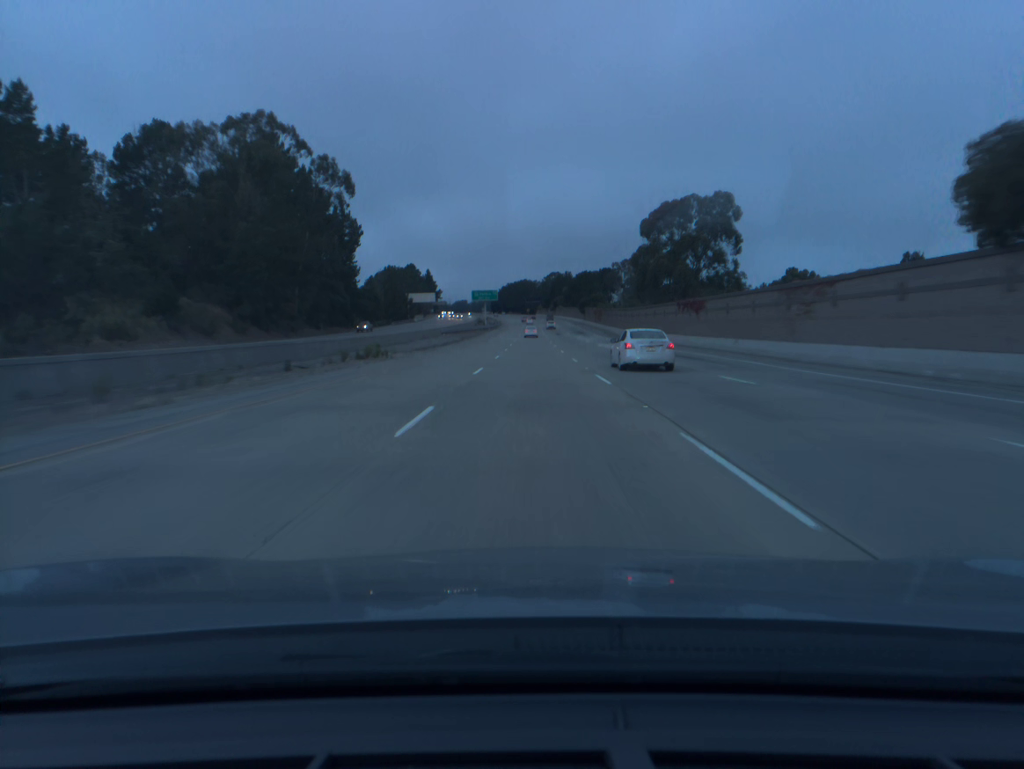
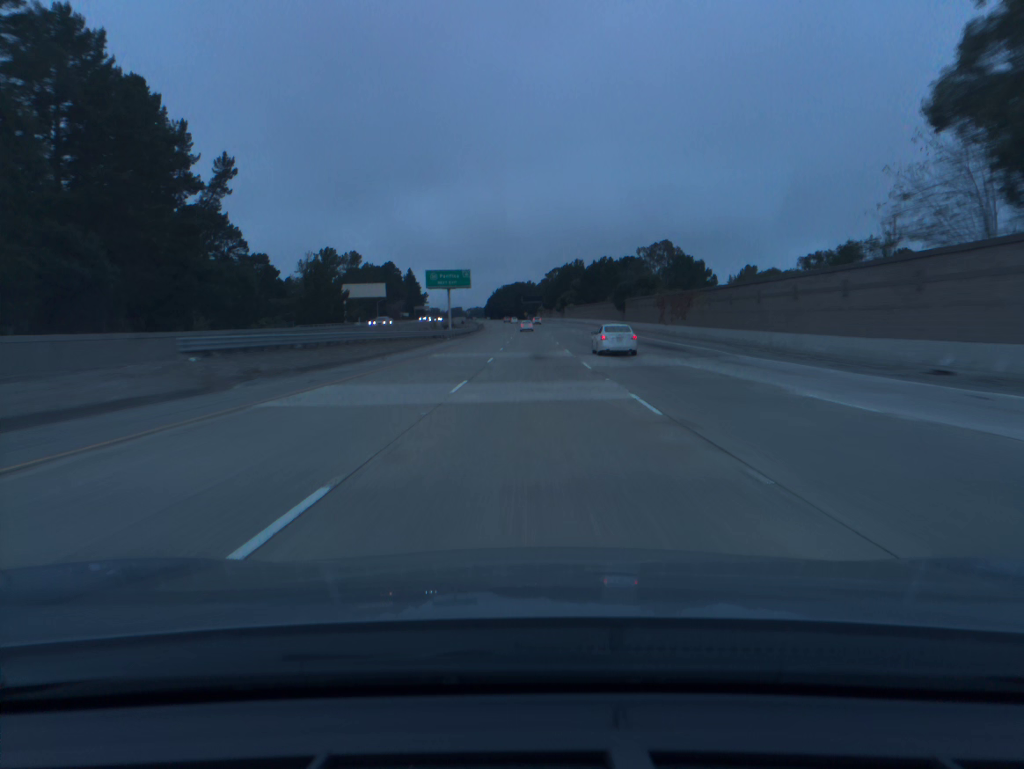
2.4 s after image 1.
(0.0, +80.3) m; 0°
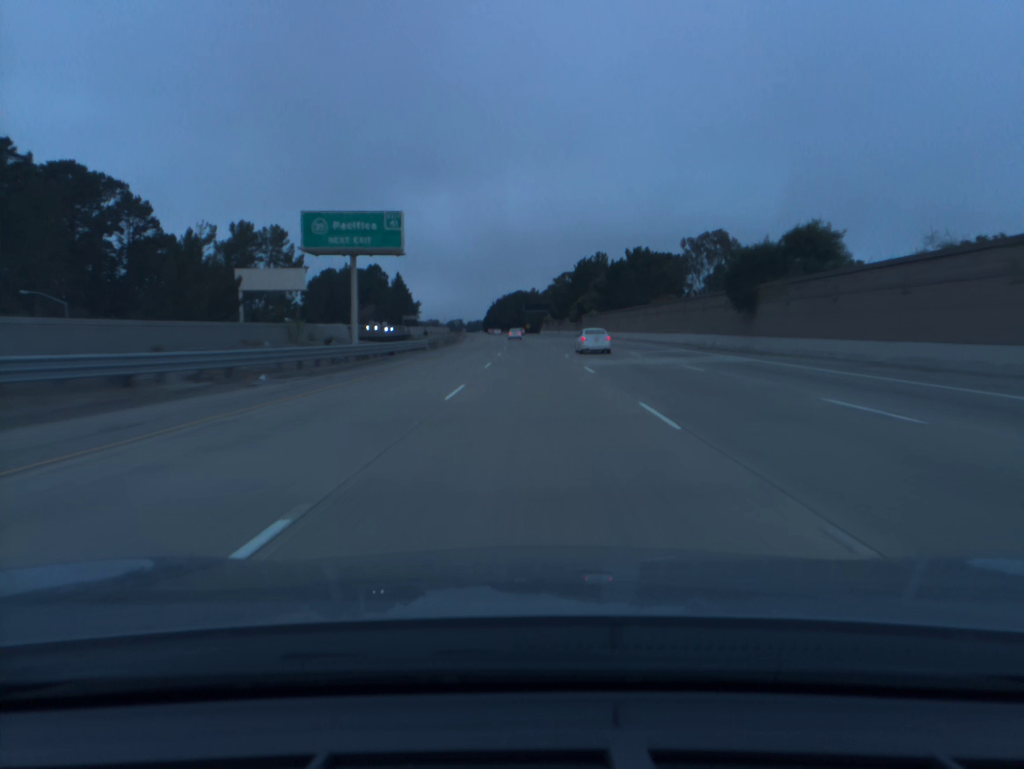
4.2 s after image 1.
(-0.1, +59.8) m; 0°
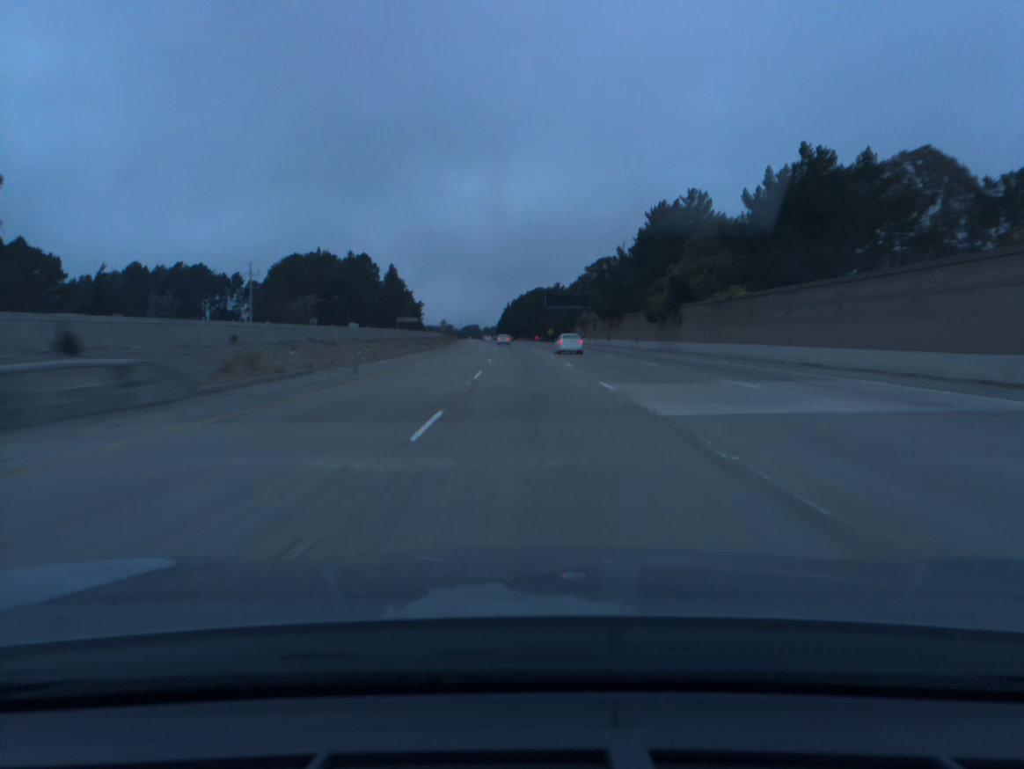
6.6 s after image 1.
(-0.7, +79.7) m; -1°
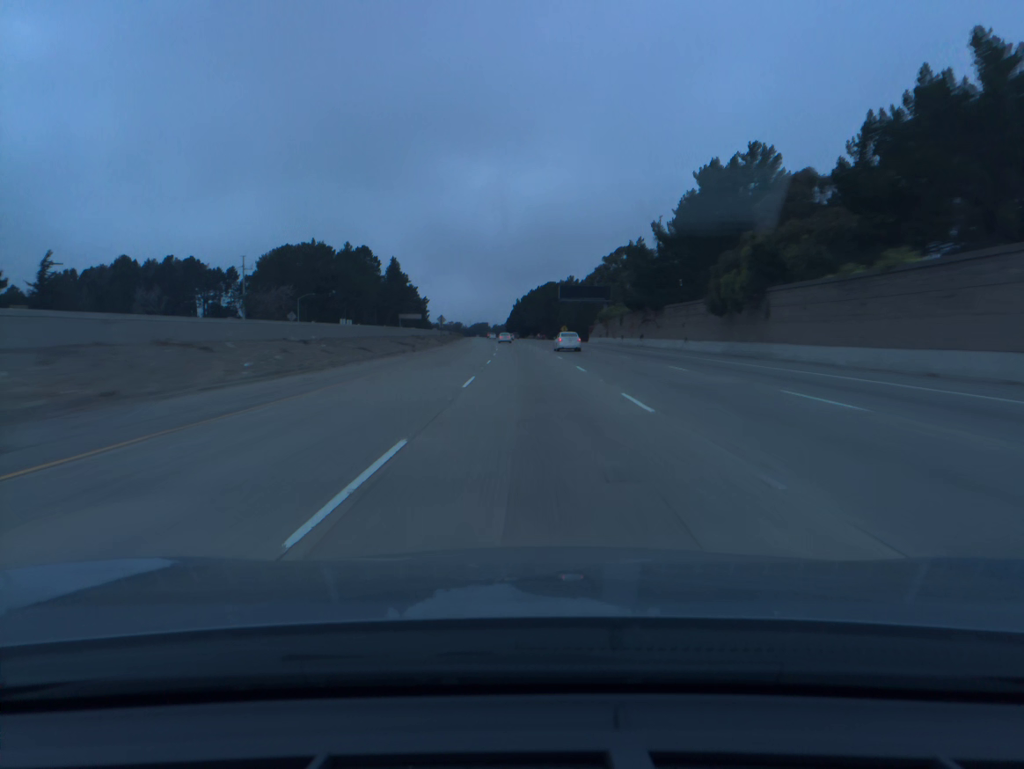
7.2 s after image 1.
(-0.1, +20.0) m; -1°
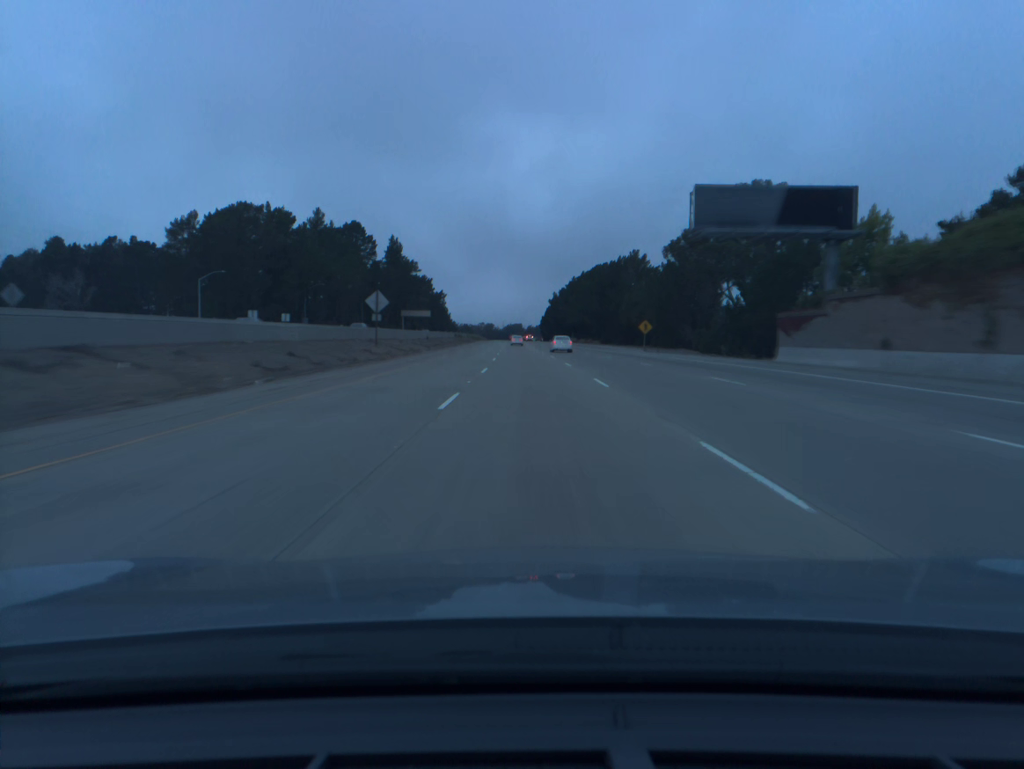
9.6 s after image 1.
(-1.9, +80.1) m; -3°
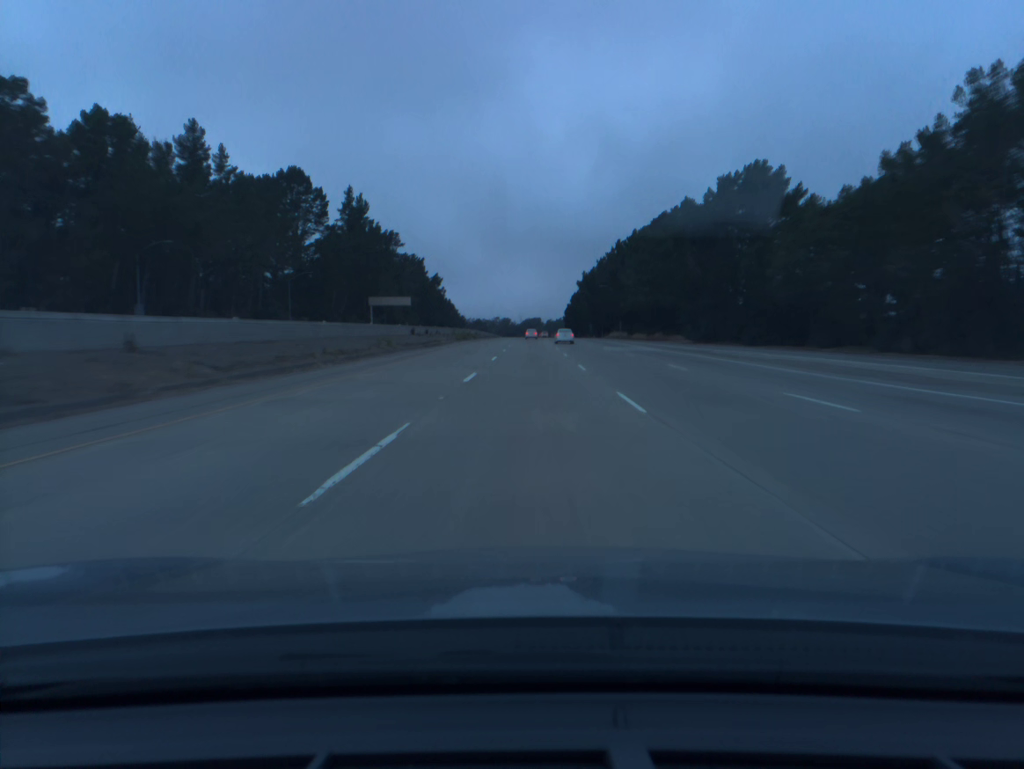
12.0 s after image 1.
(-1.1, +80.7) m; -1°
